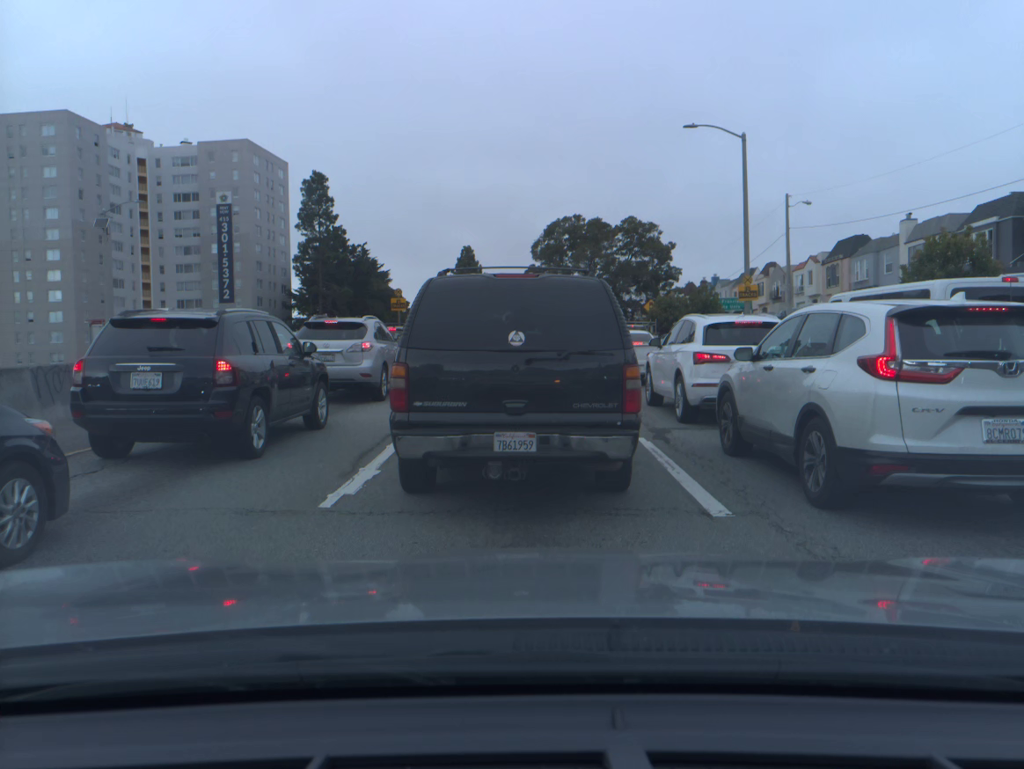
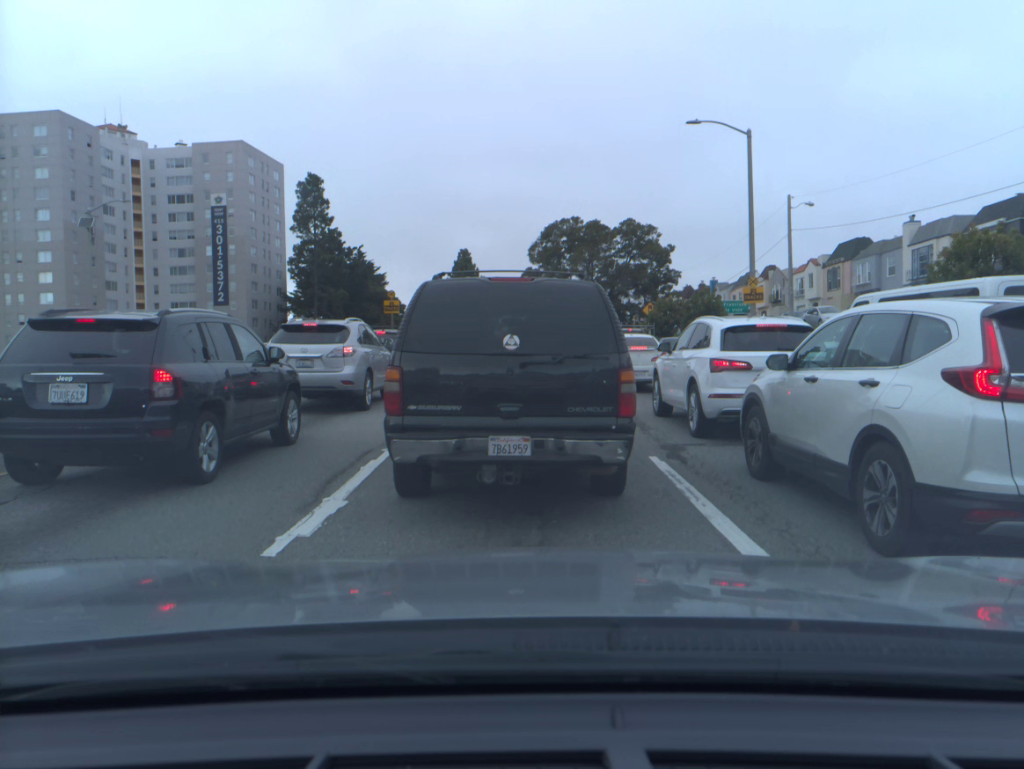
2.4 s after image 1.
(0.0, +1.3) m; 0°
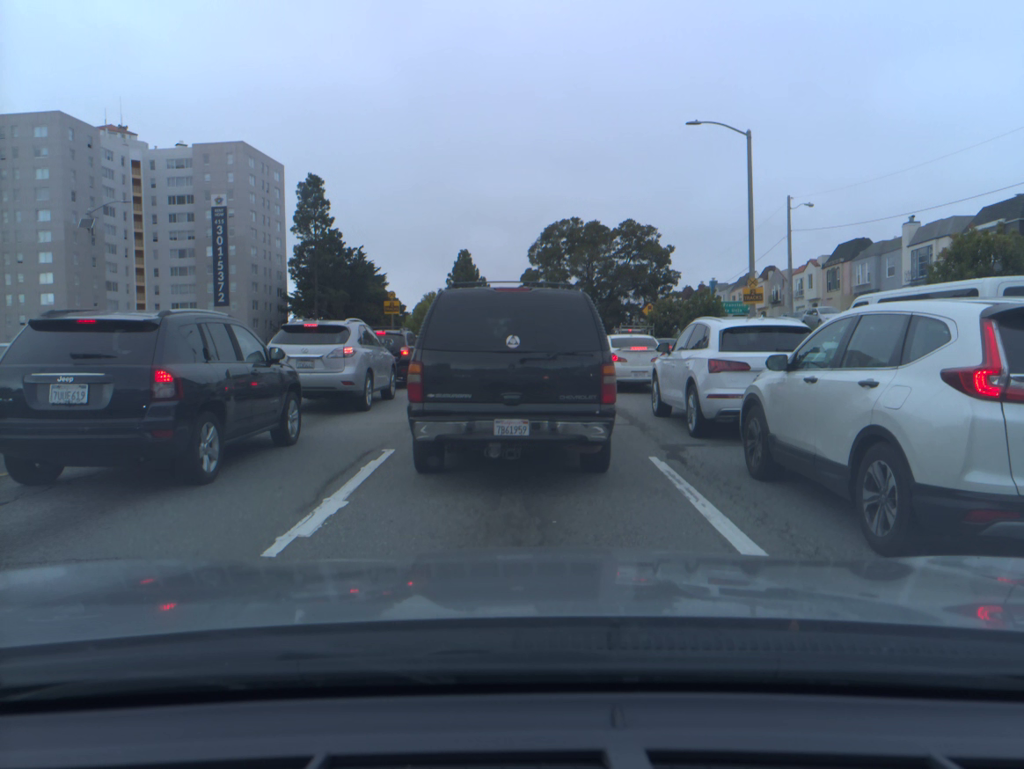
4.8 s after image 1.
(0.0, 0.0) m; 0°
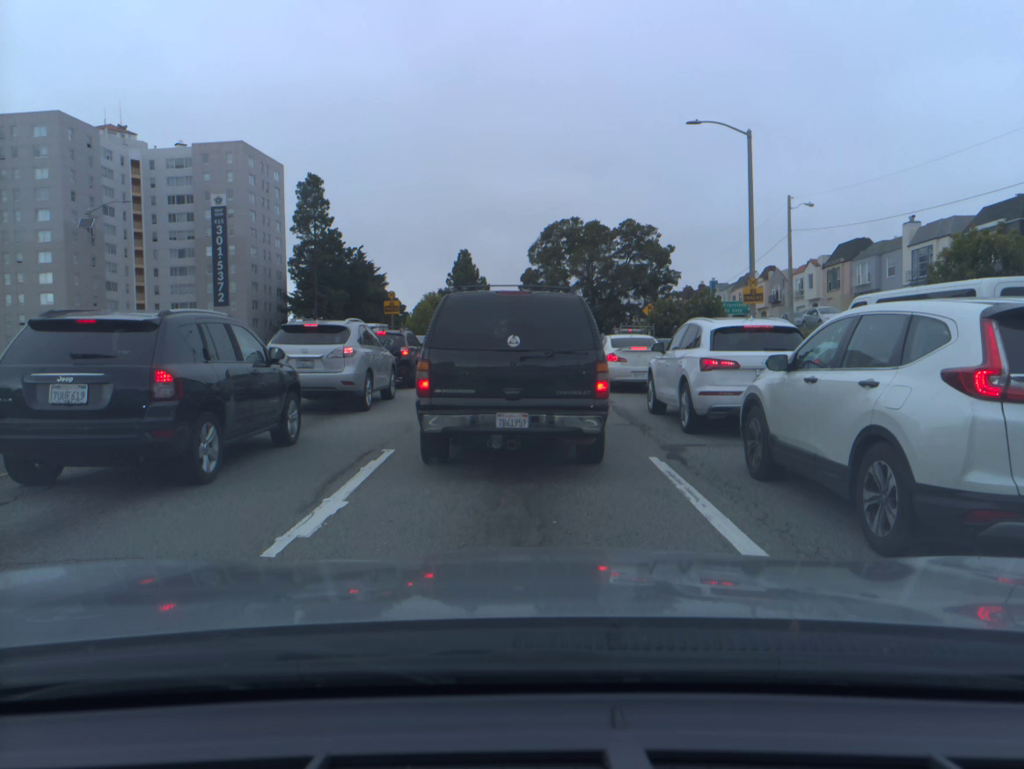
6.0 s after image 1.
(0.0, 0.0) m; 0°
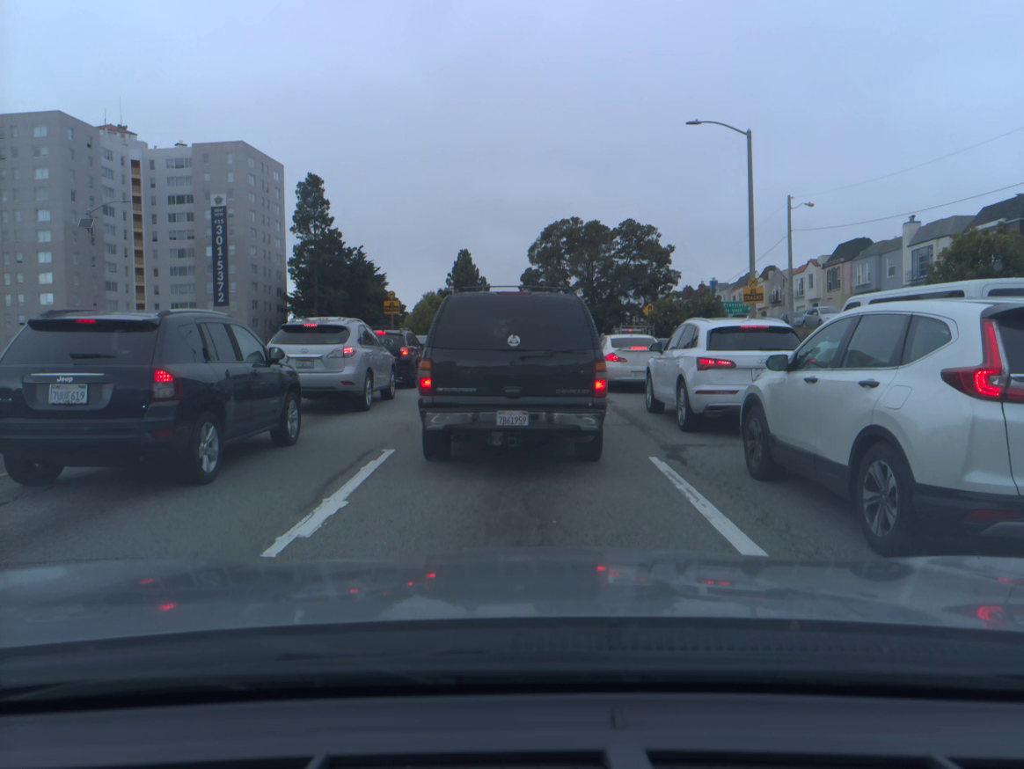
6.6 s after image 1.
(0.0, 0.0) m; 0°
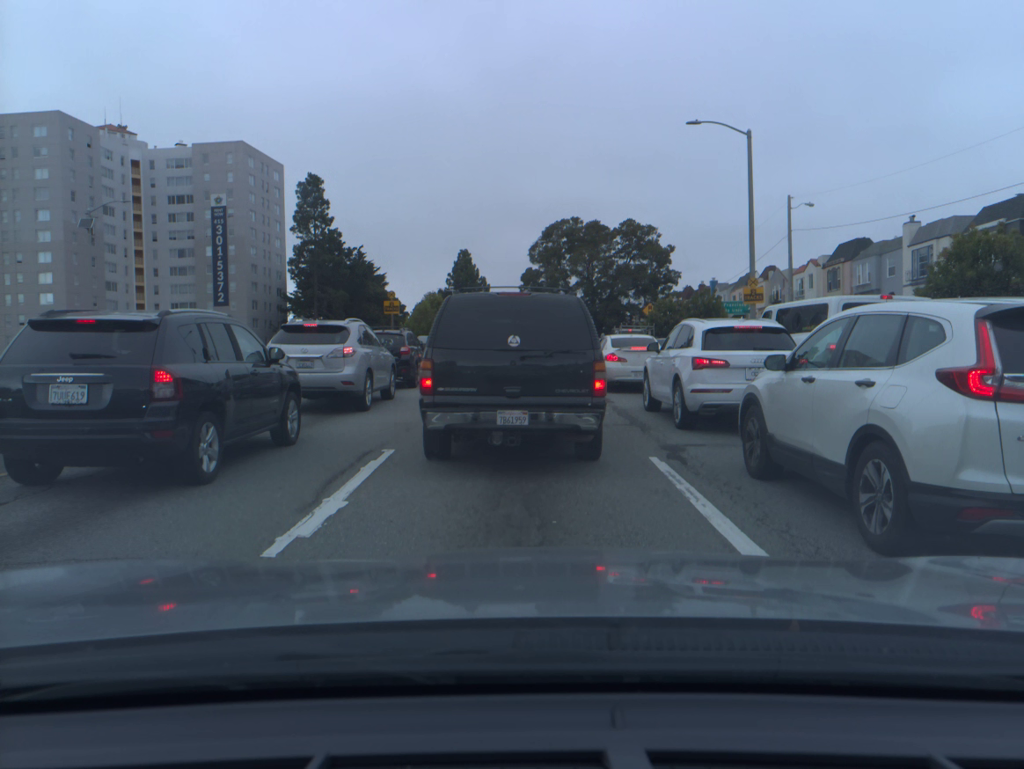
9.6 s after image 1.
(0.0, 0.0) m; 0°
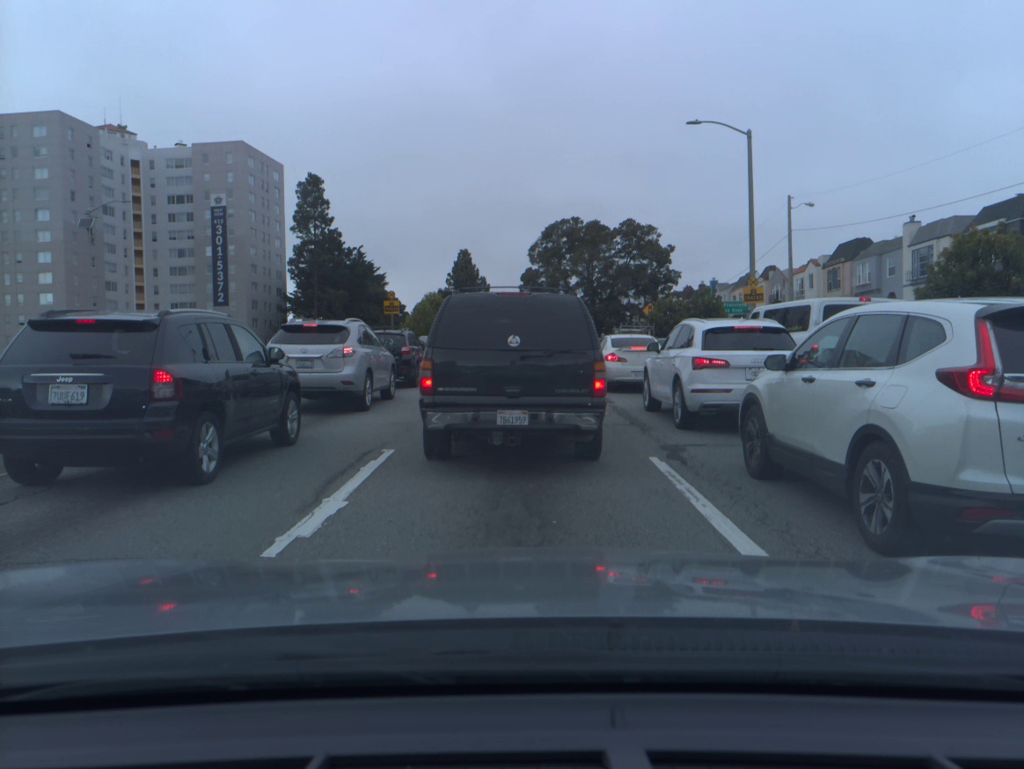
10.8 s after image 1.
(0.0, 0.0) m; 0°
